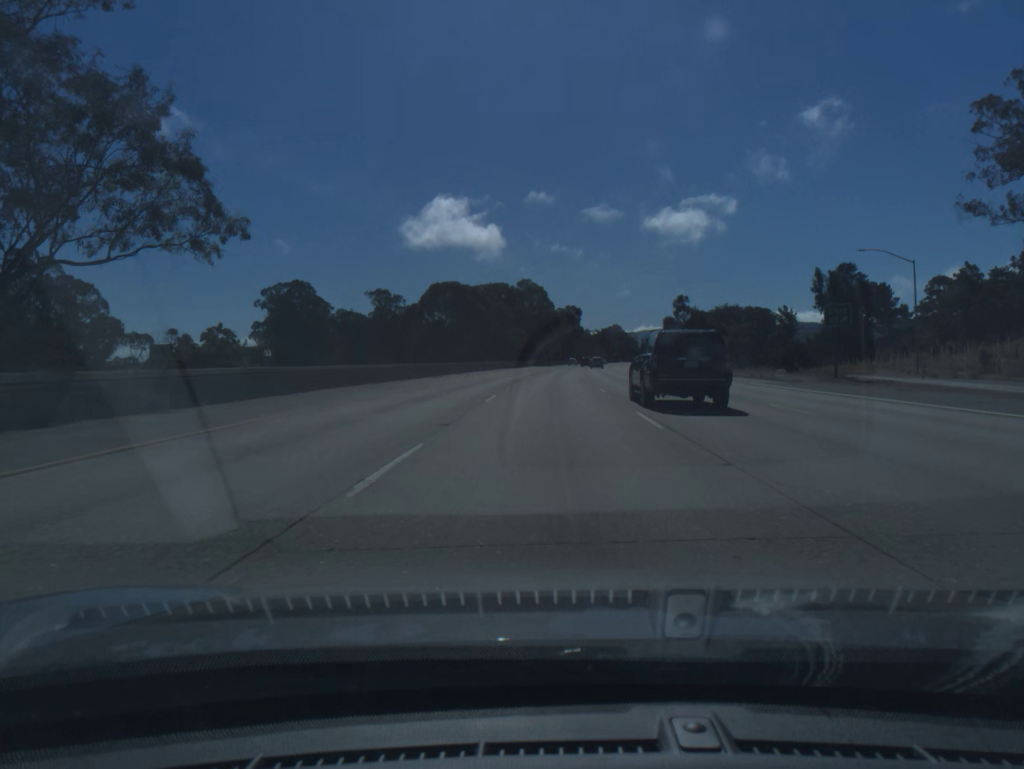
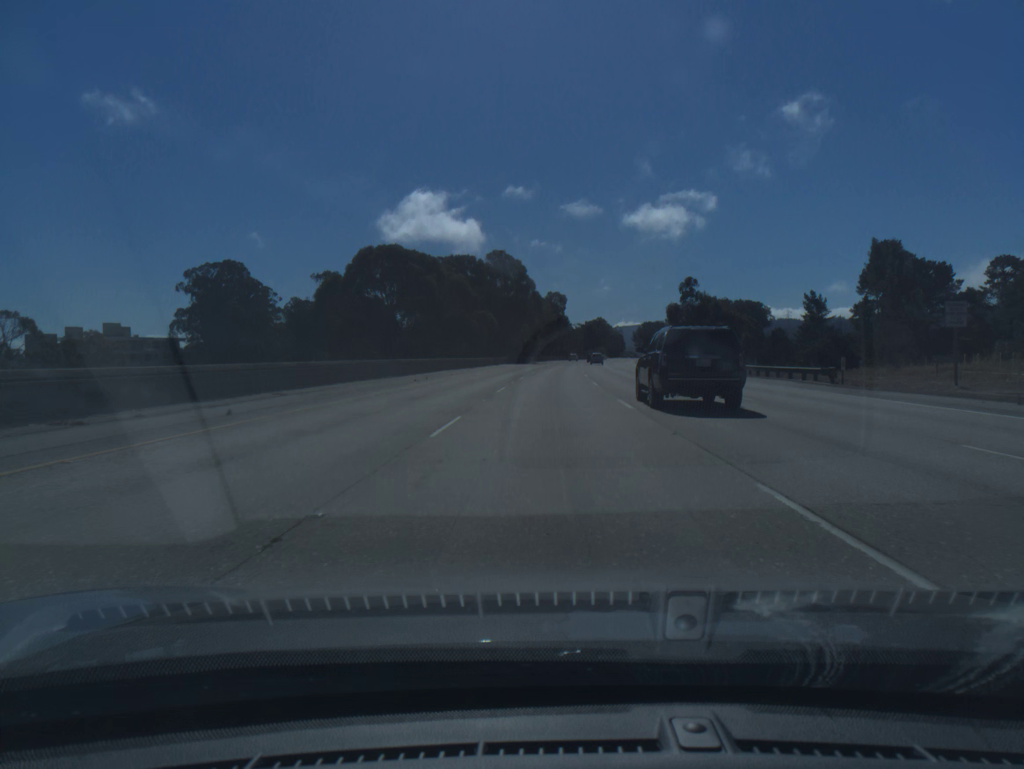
(+0.5, +39.5) m; +1°
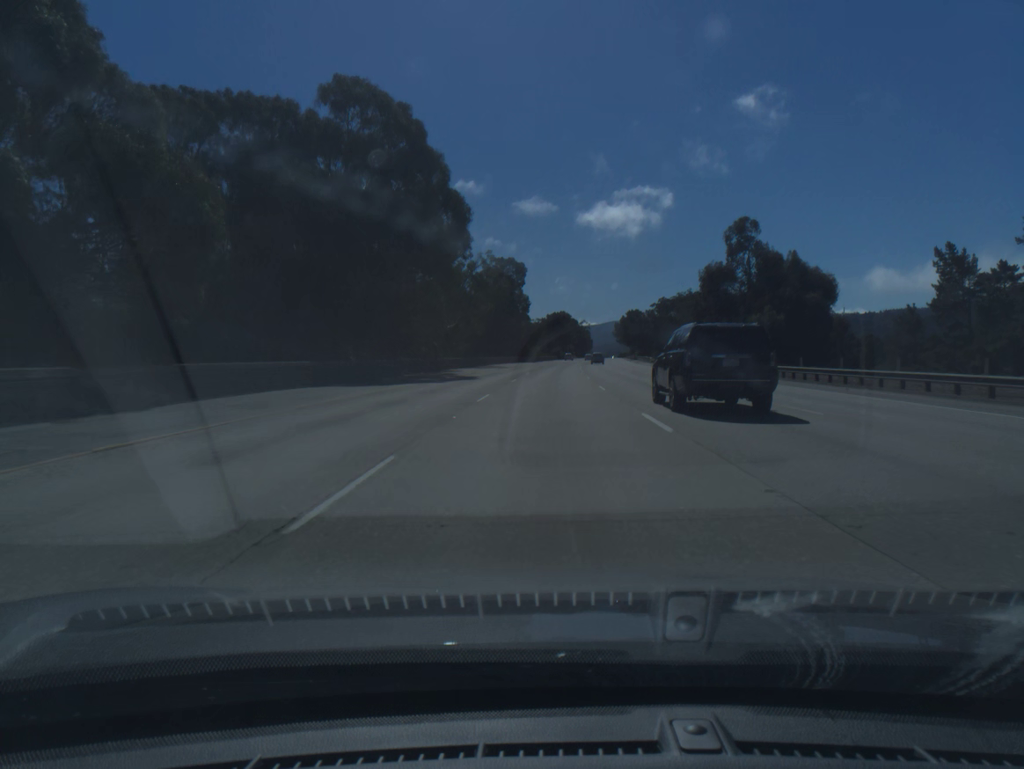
(+2.0, +79.0) m; +3°
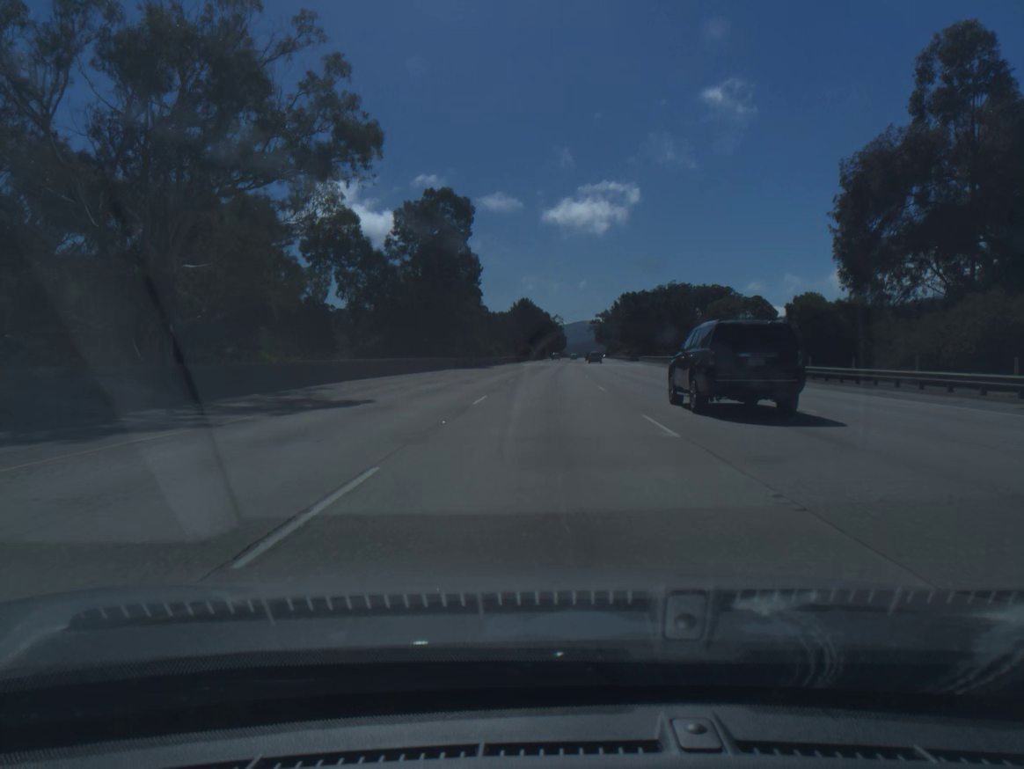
(+1.1, +59.1) m; +2°
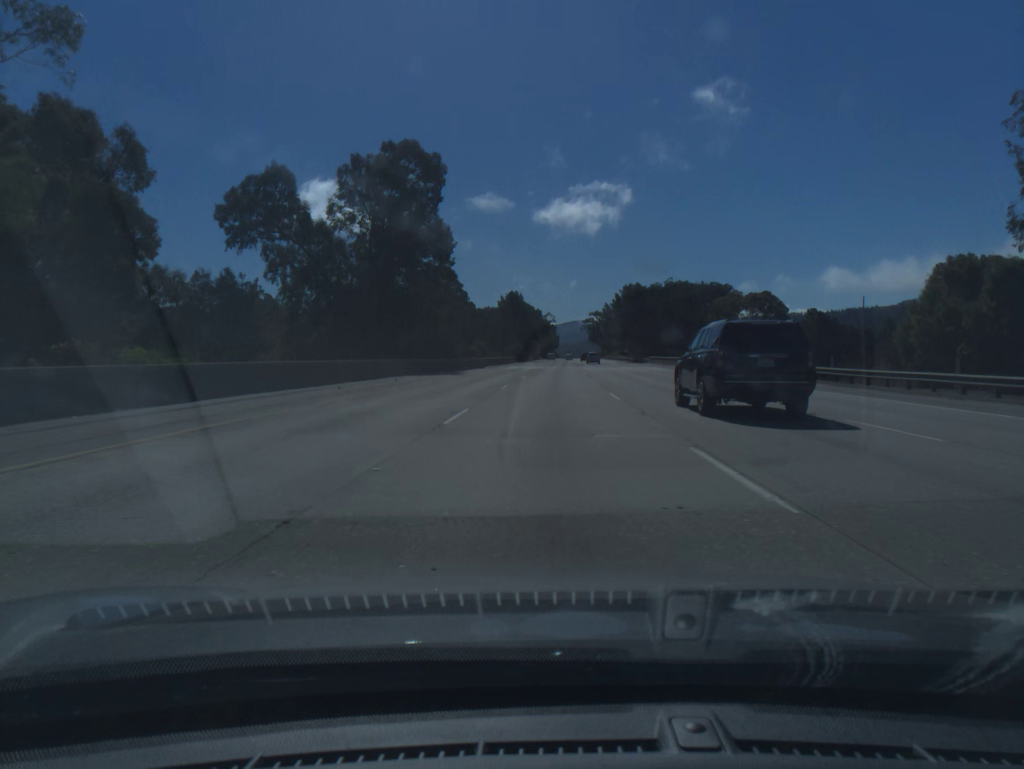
(+0.1, +19.7) m; +1°
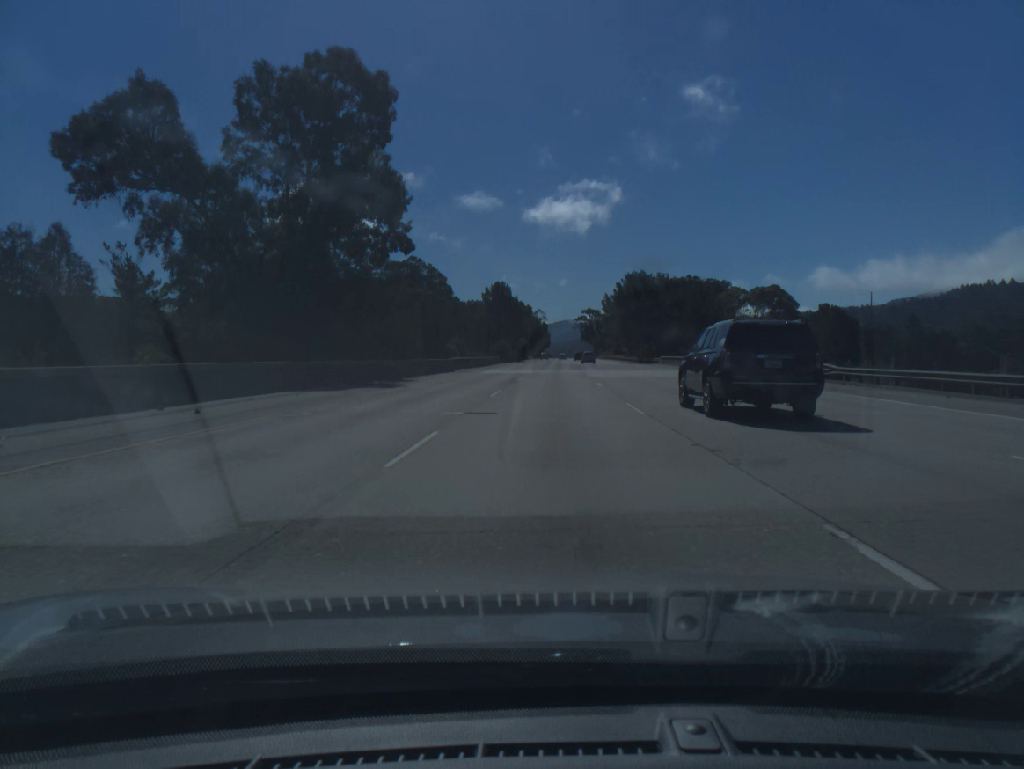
(+0.1, +19.7) m; +1°
